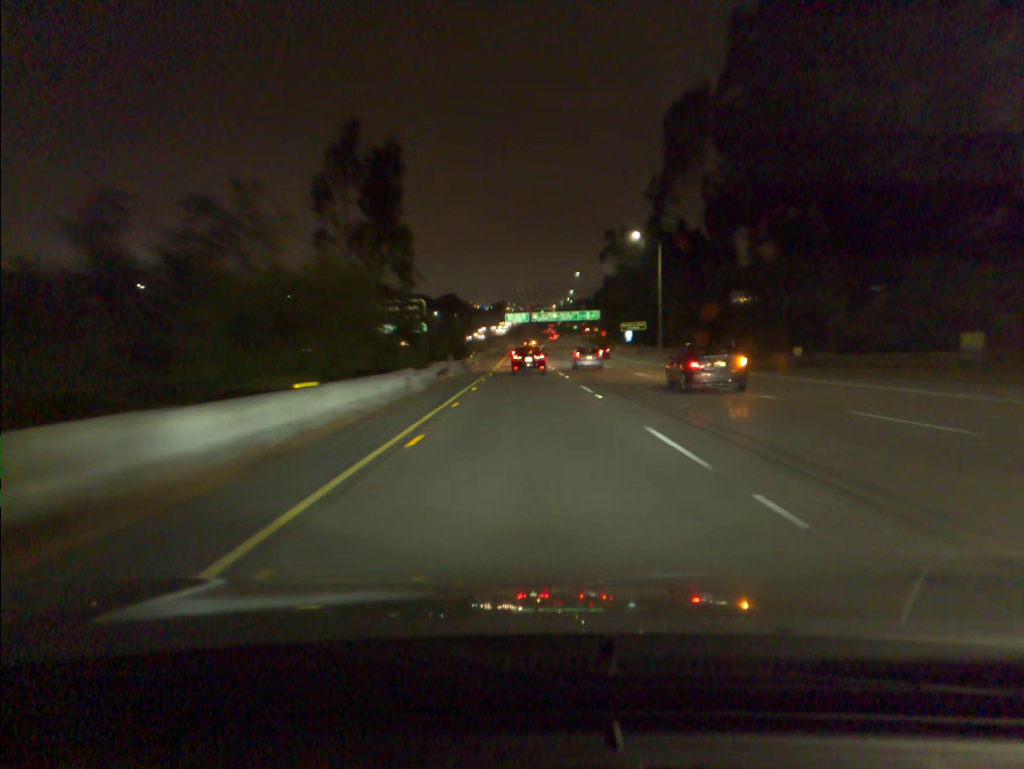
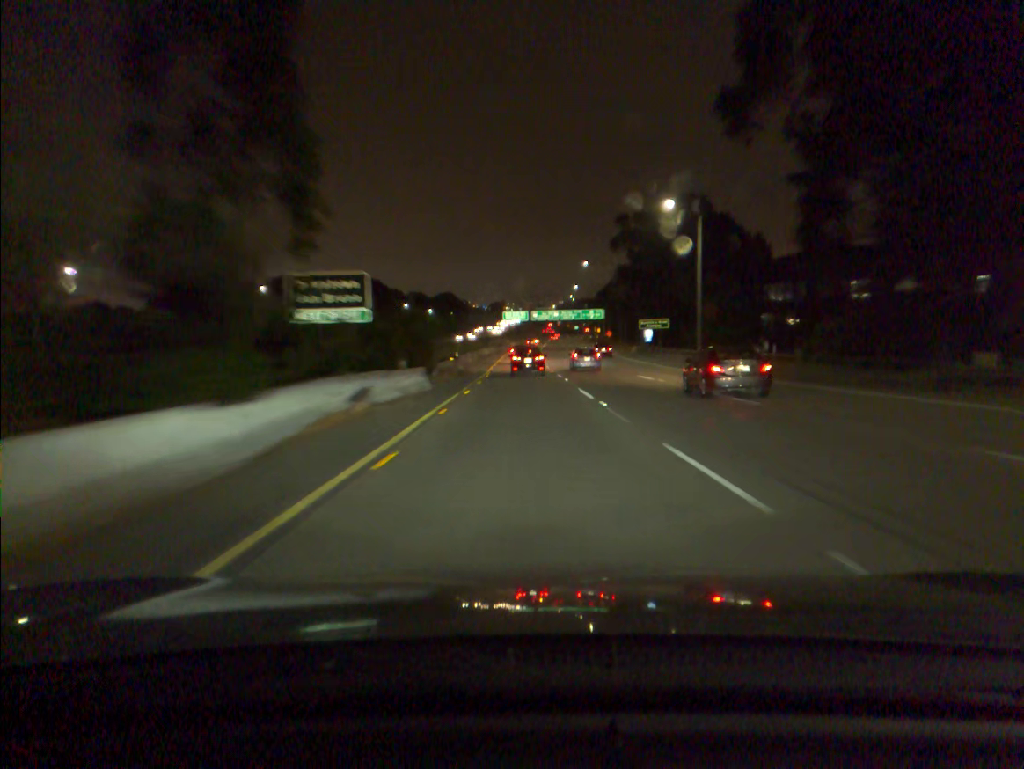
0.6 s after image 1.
(0.0, +16.8) m; 0°
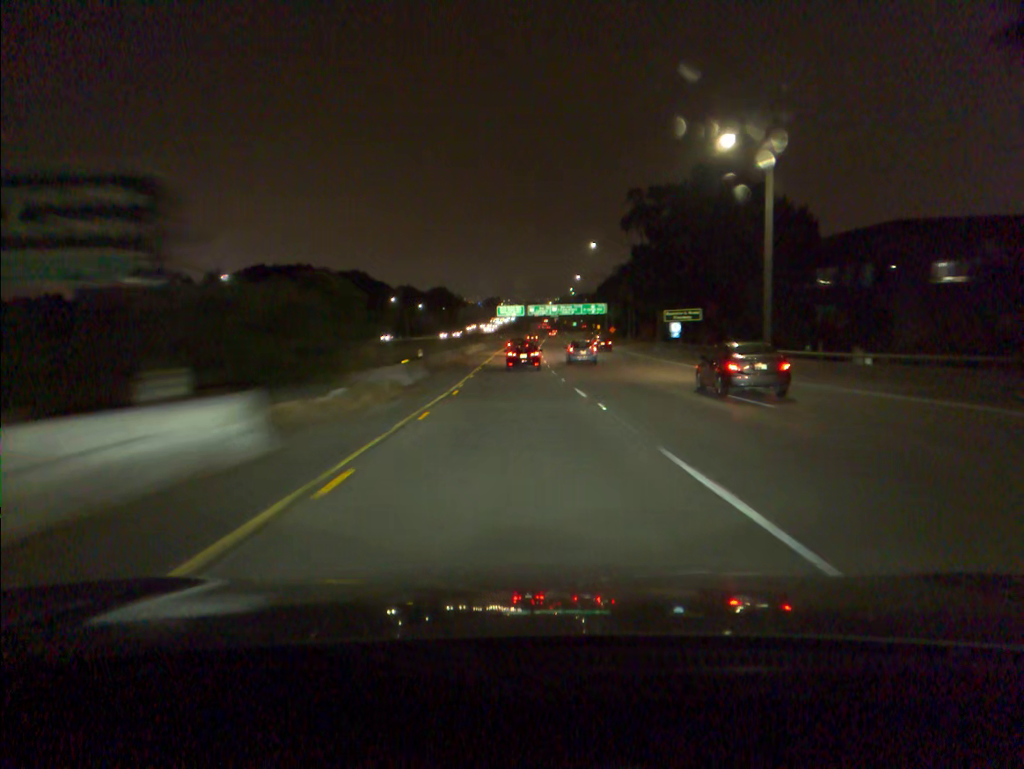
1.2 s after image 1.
(+0.1, +16.8) m; 0°
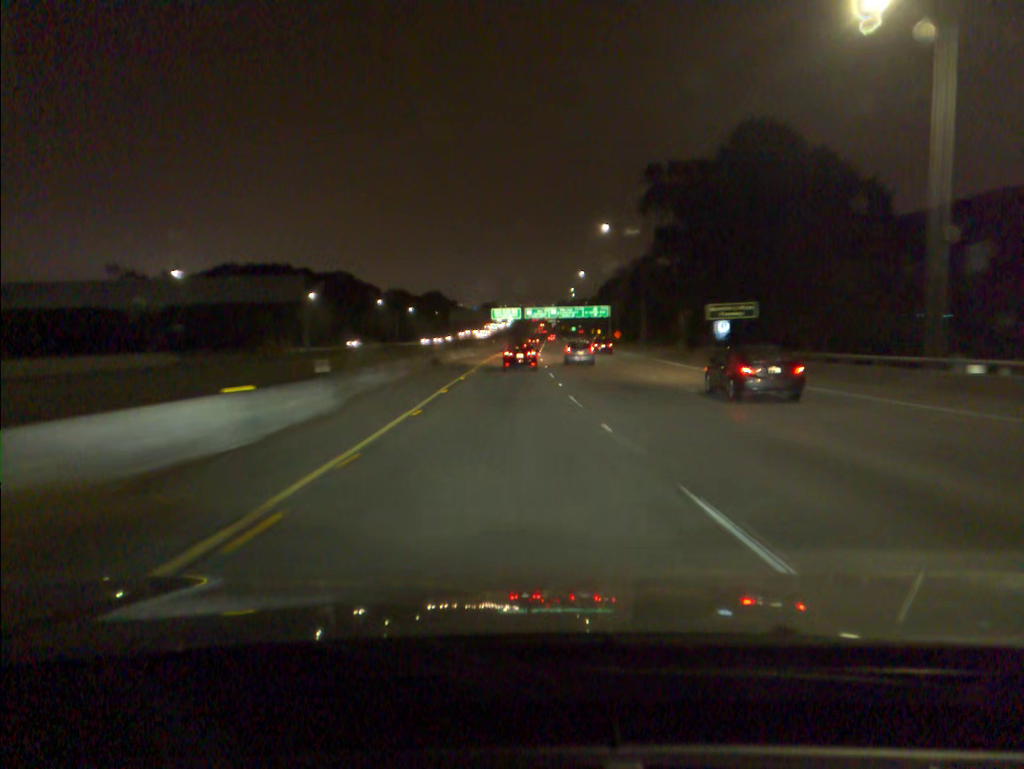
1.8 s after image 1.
(0.0, +17.0) m; 0°
